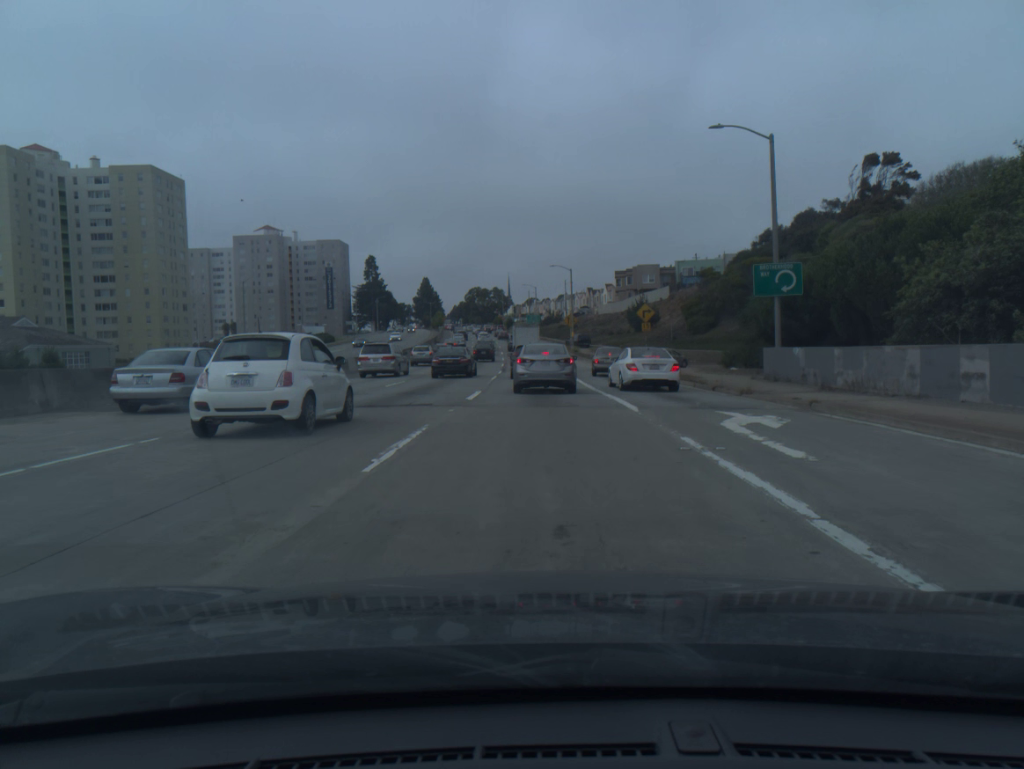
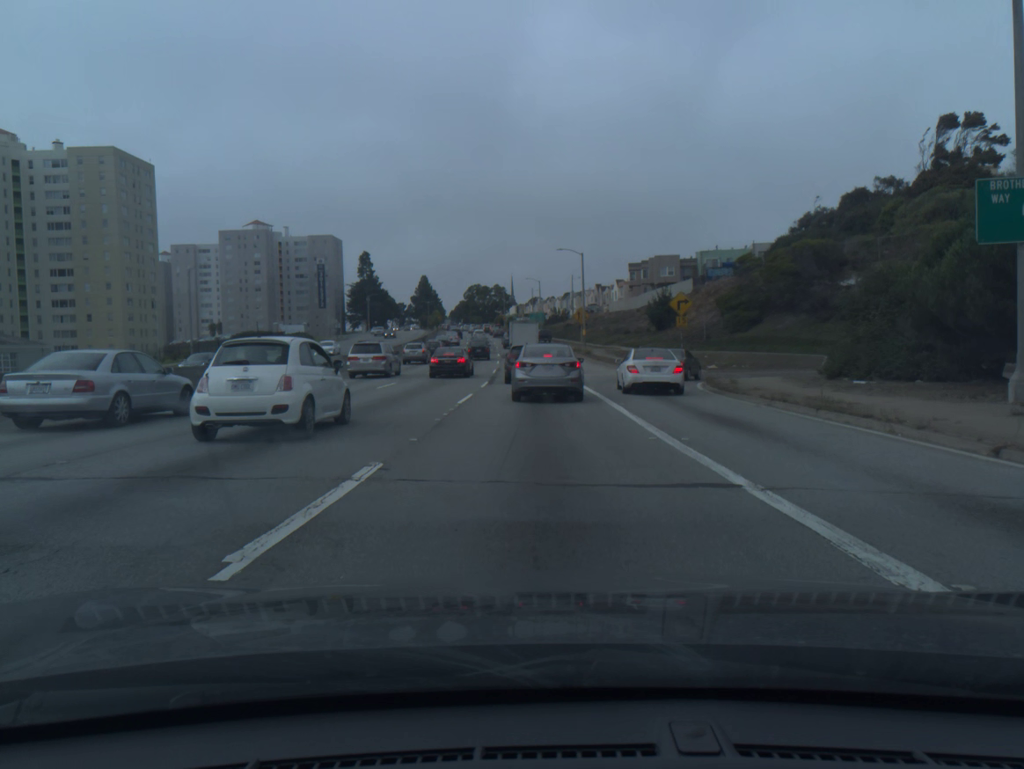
(-0.1, +15.1) m; -1°
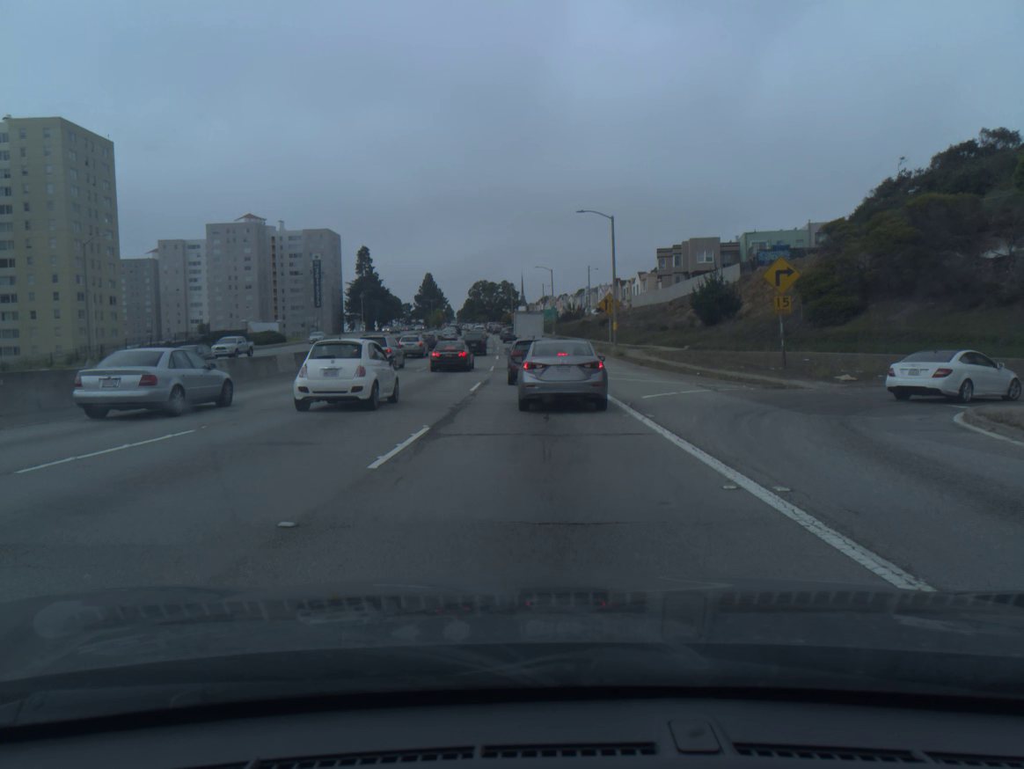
(-0.2, +20.0) m; -1°
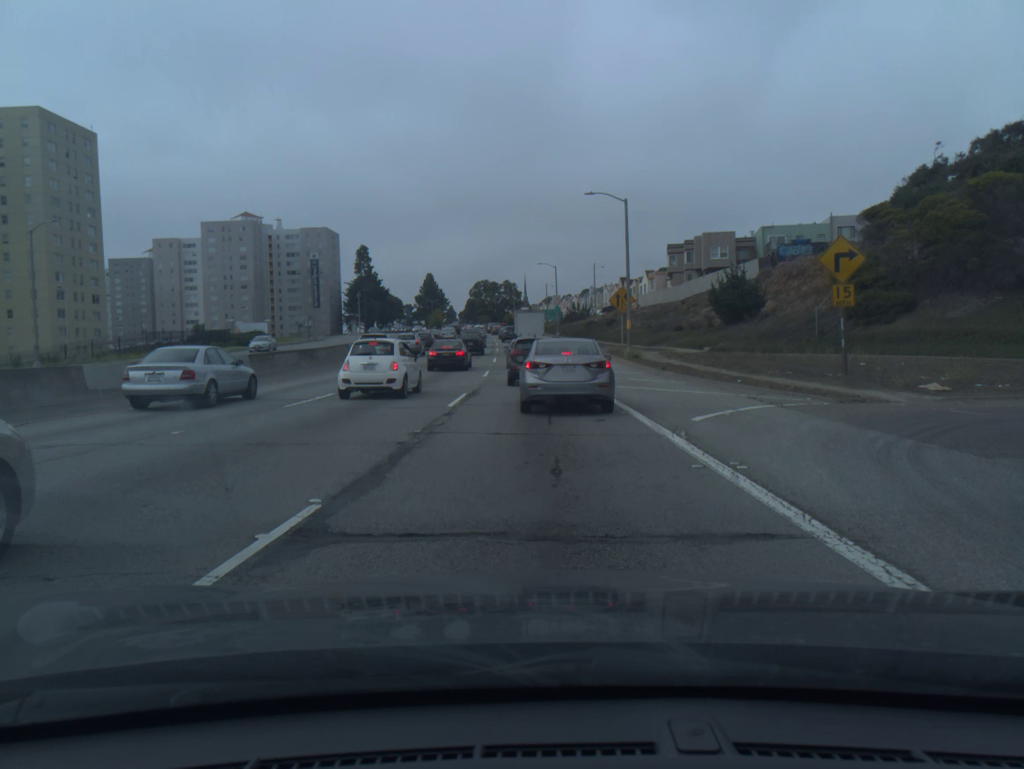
(0.0, +6.4) m; 0°
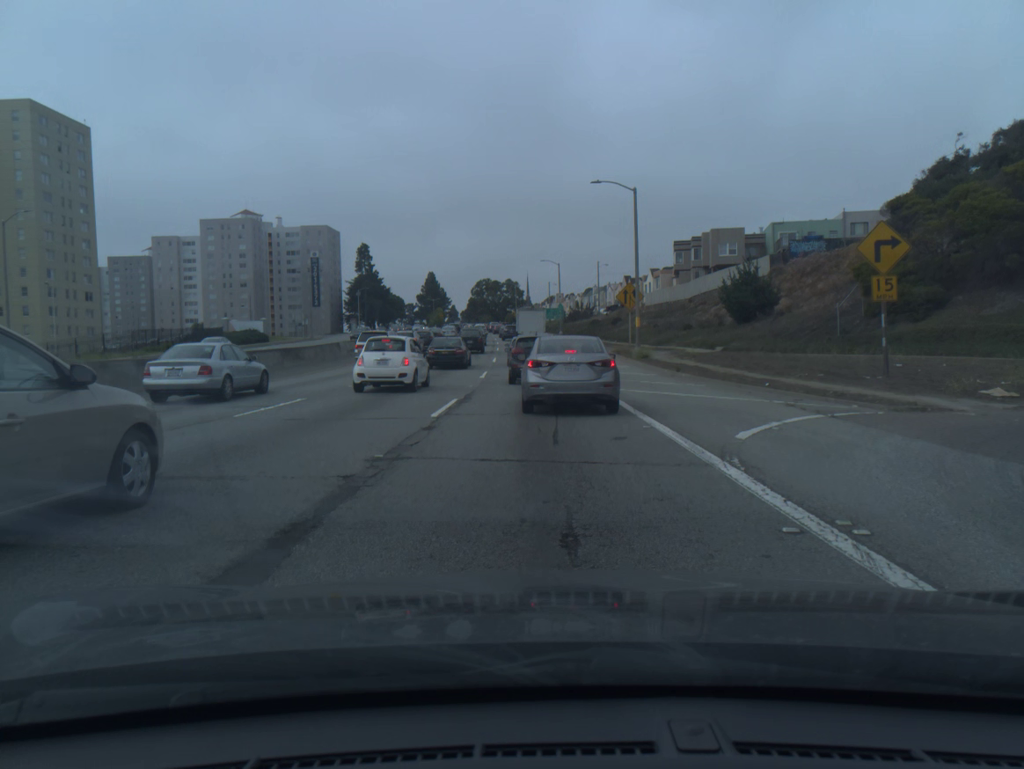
(0.0, +3.0) m; 0°
